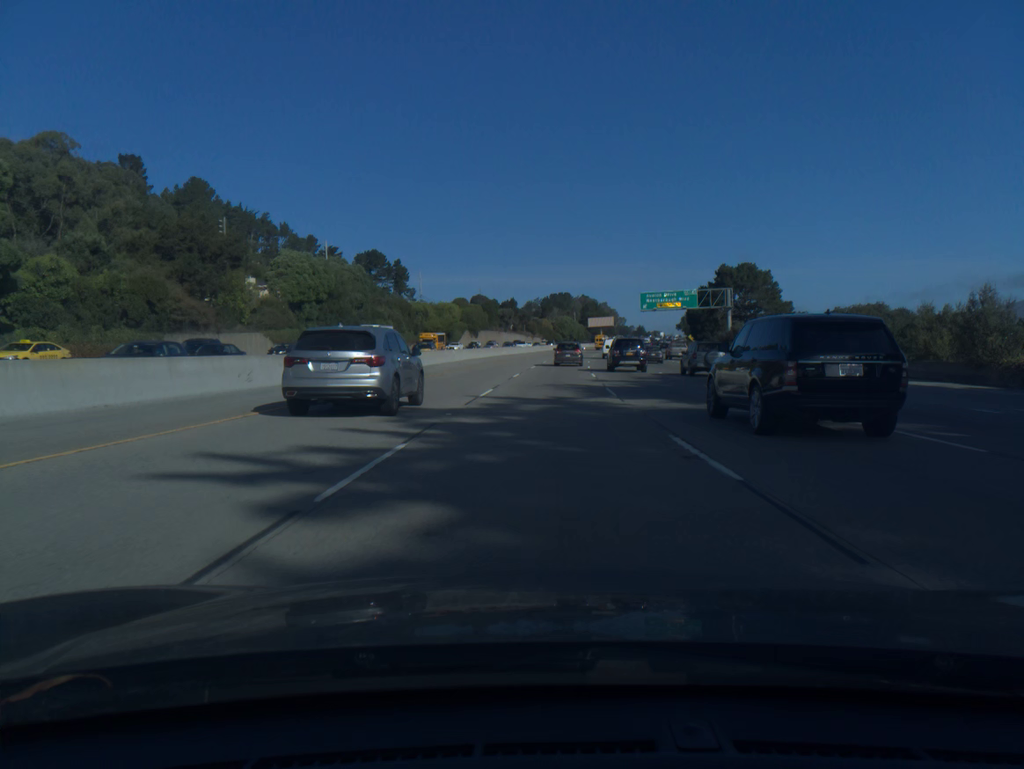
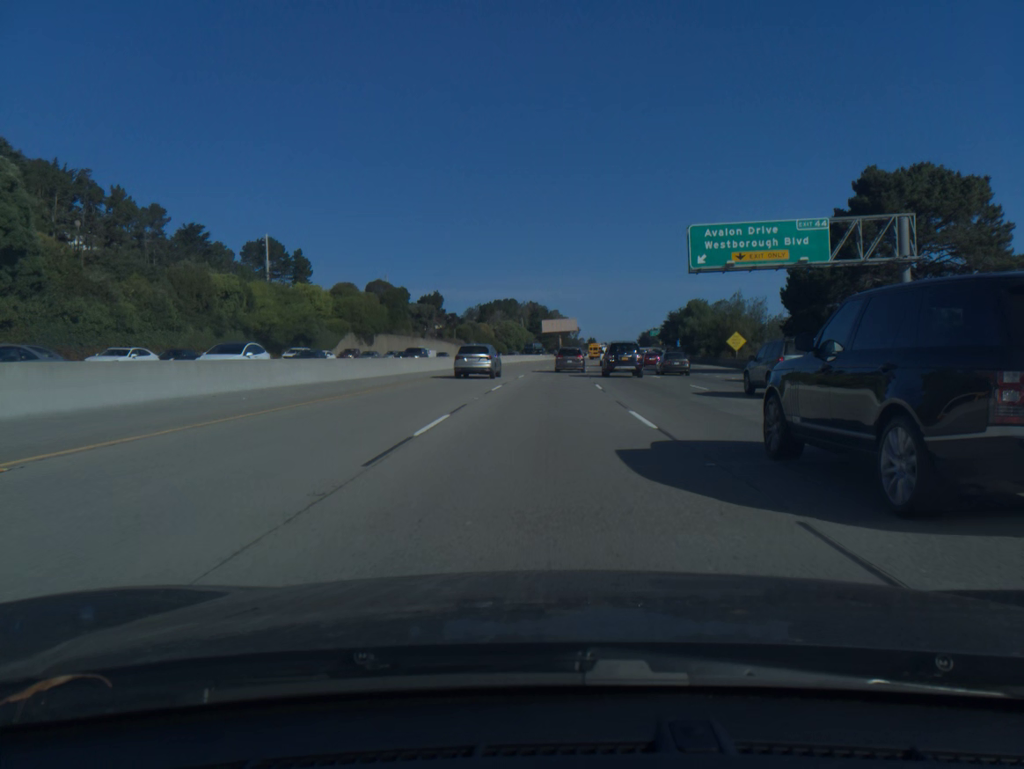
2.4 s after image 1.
(+2.3, +67.7) m; +4°
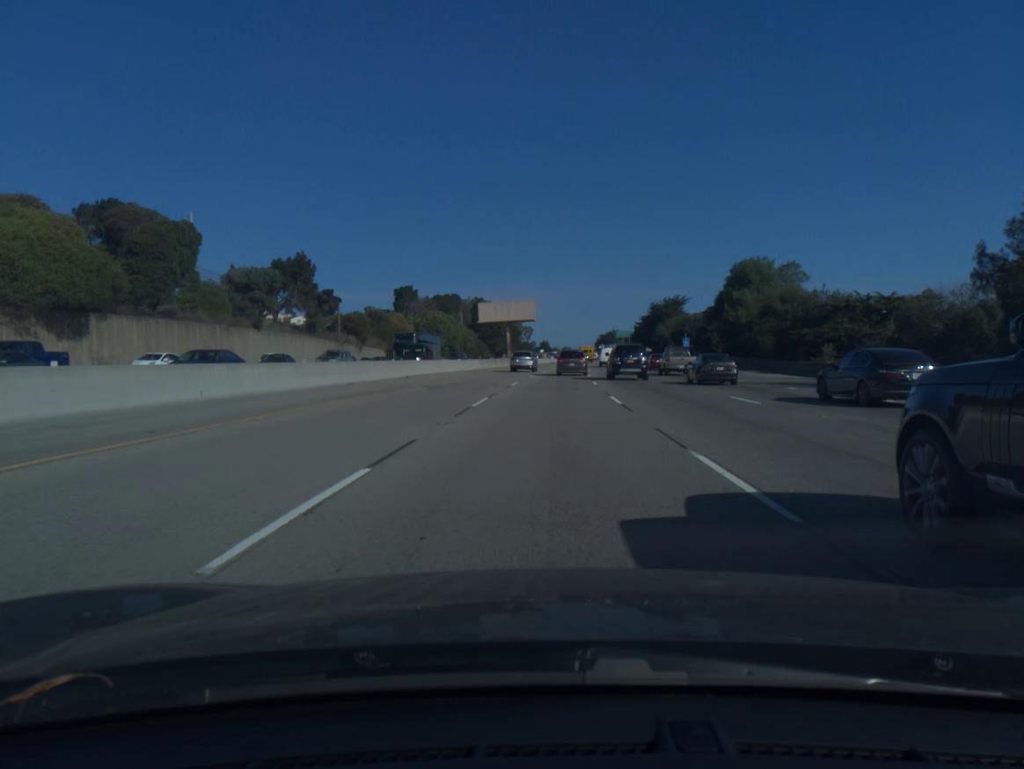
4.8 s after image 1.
(+2.0, +65.7) m; +4°
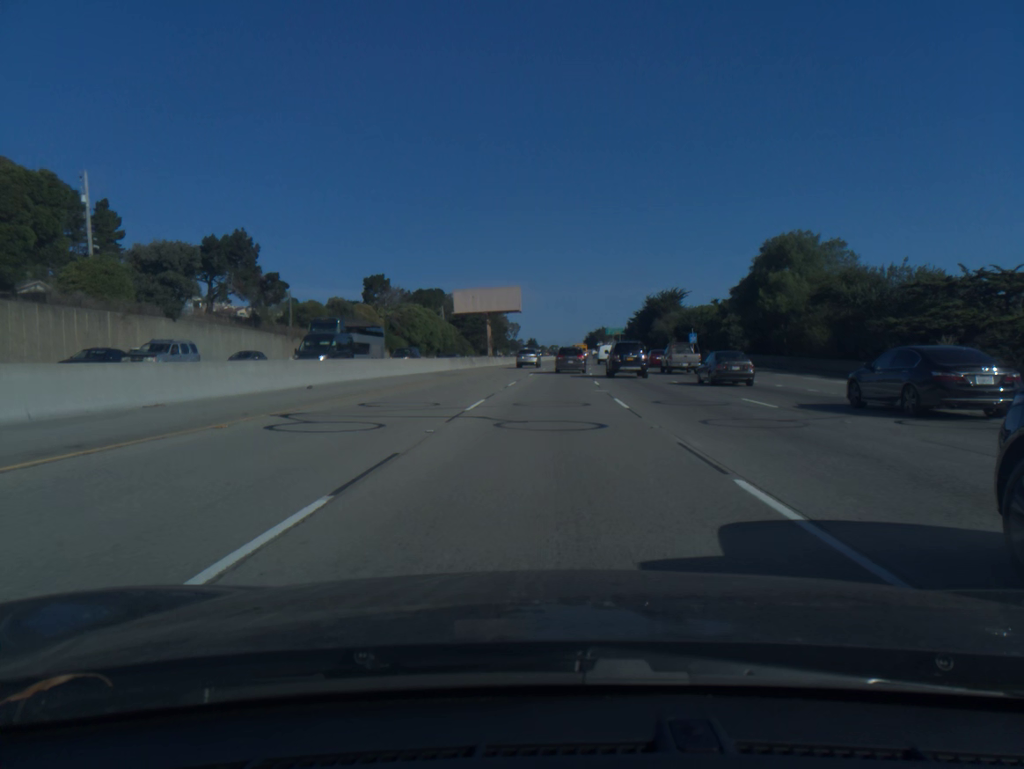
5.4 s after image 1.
(+0.1, +16.2) m; +1°
